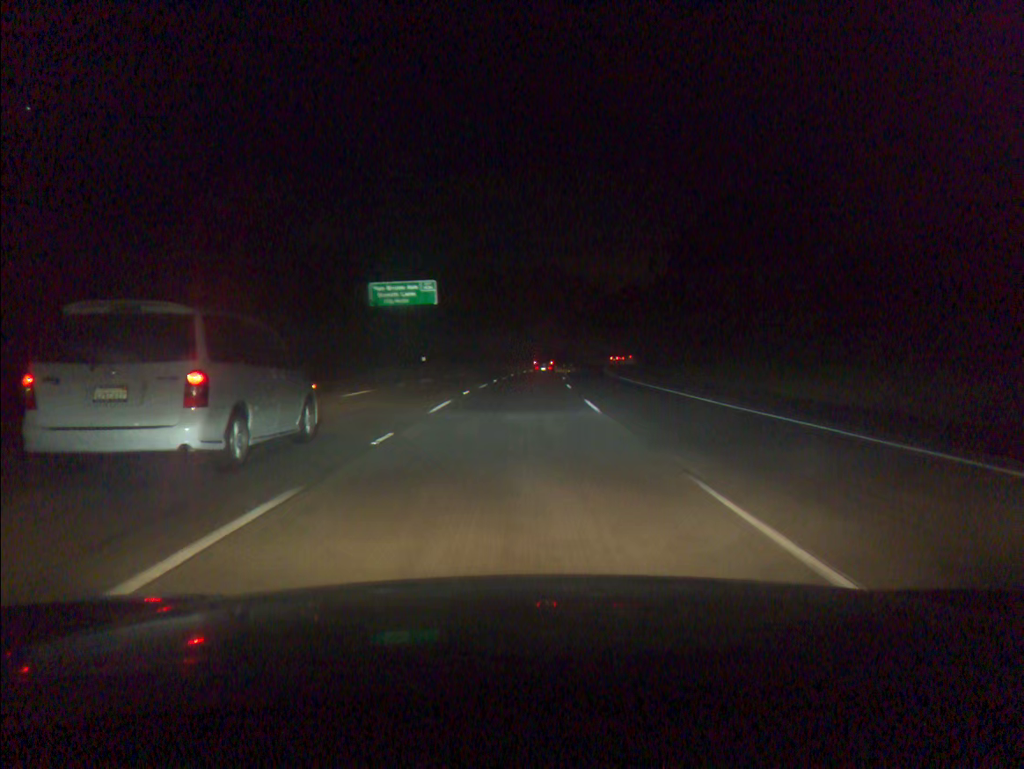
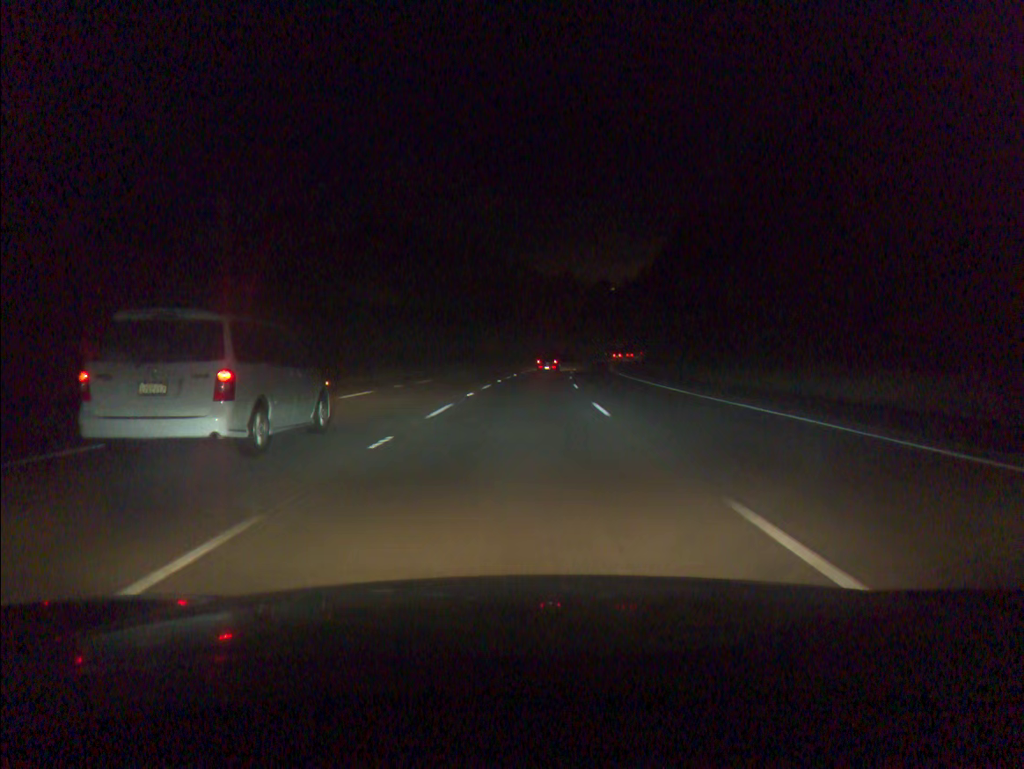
(+4.2, +88.9) m; +6°
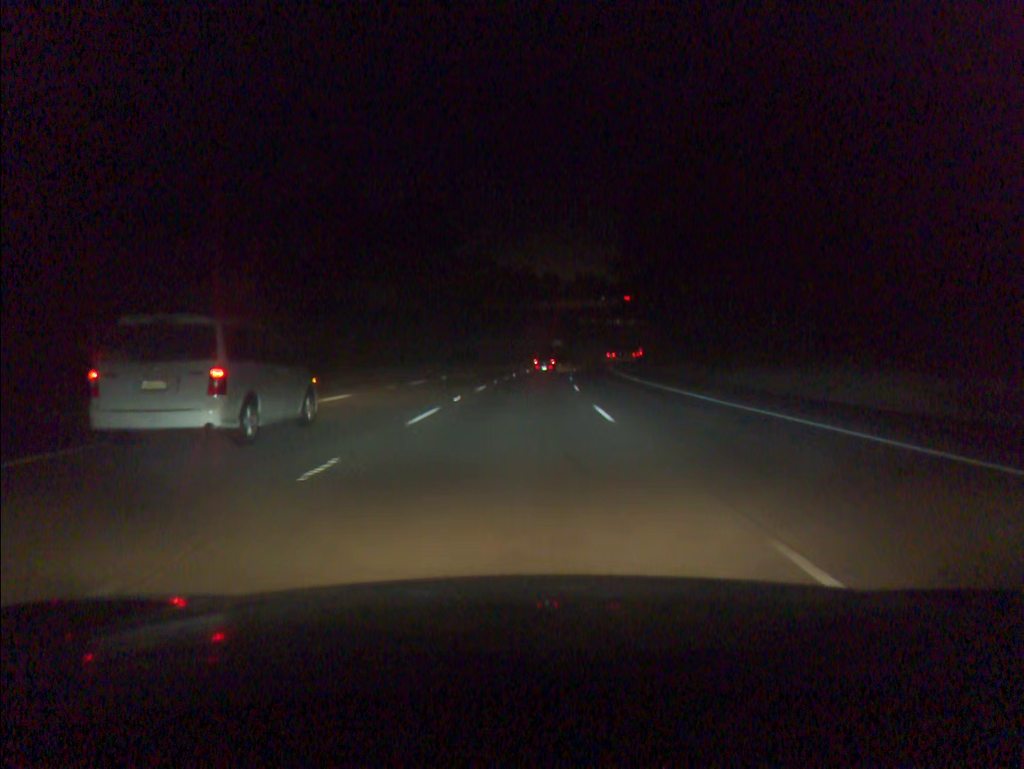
(+4.9, +88.9) m; +6°
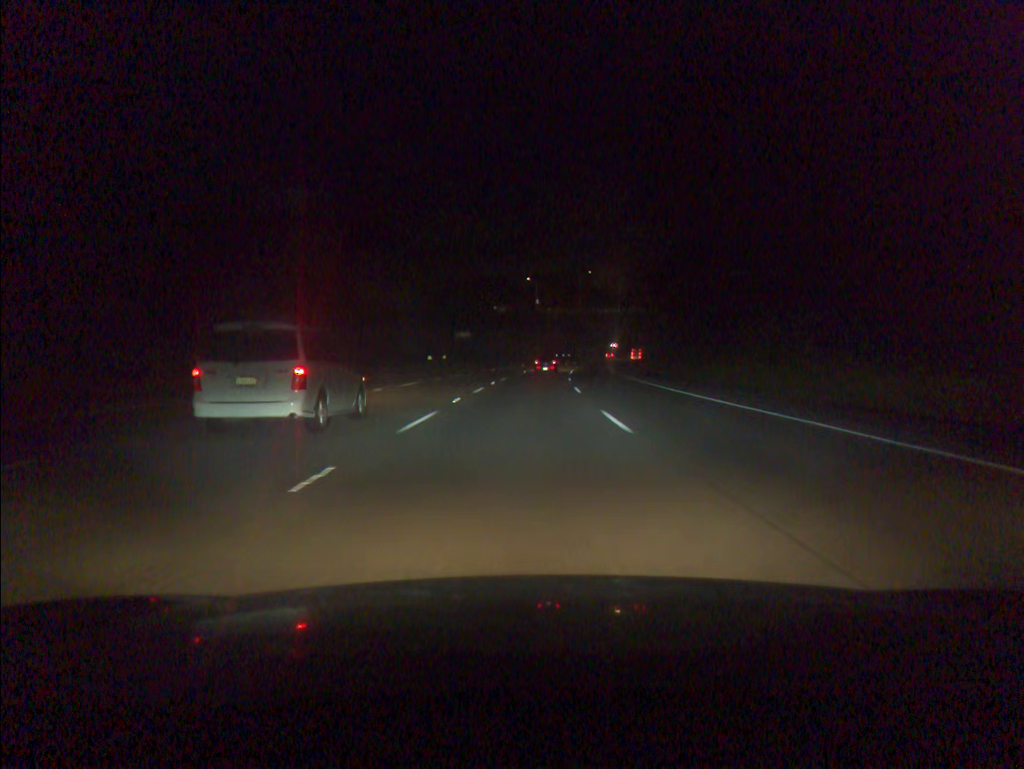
(+4.8, +88.7) m; +6°
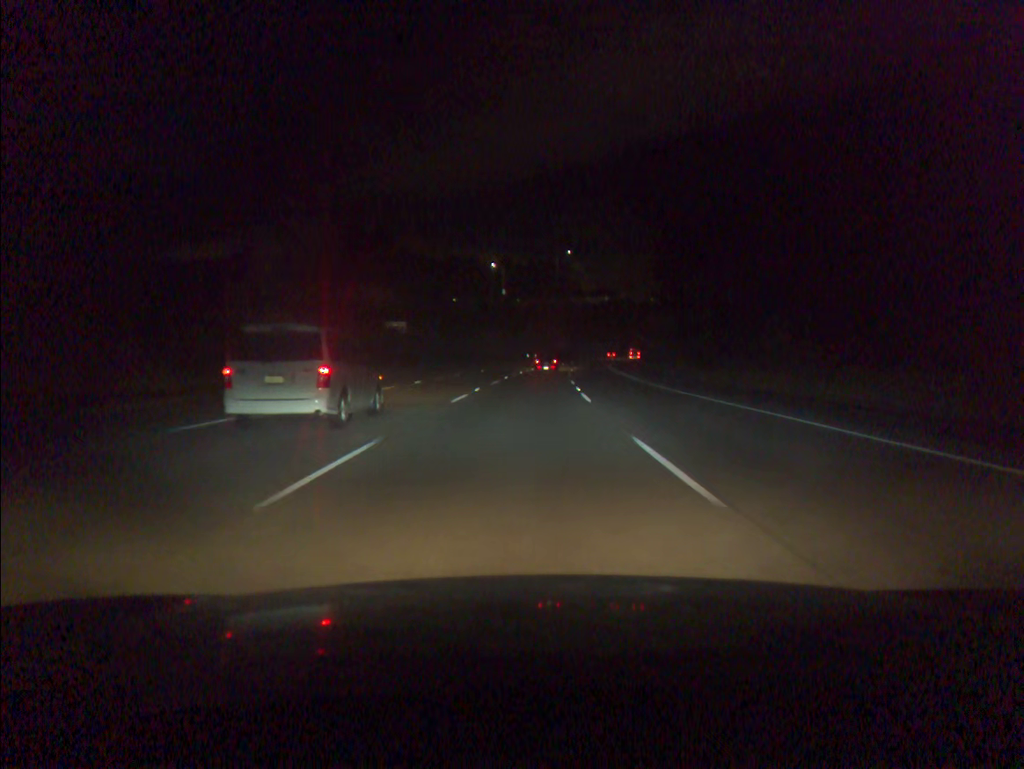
(+0.8, +35.4) m; +2°
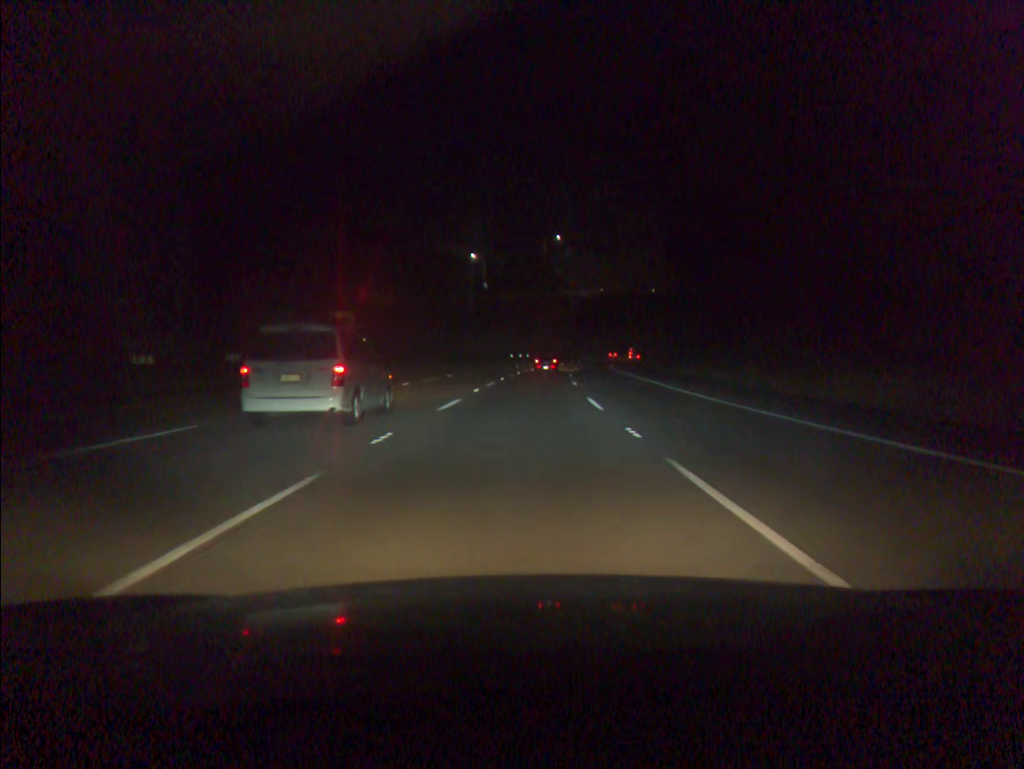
(+0.2, +17.7) m; +1°
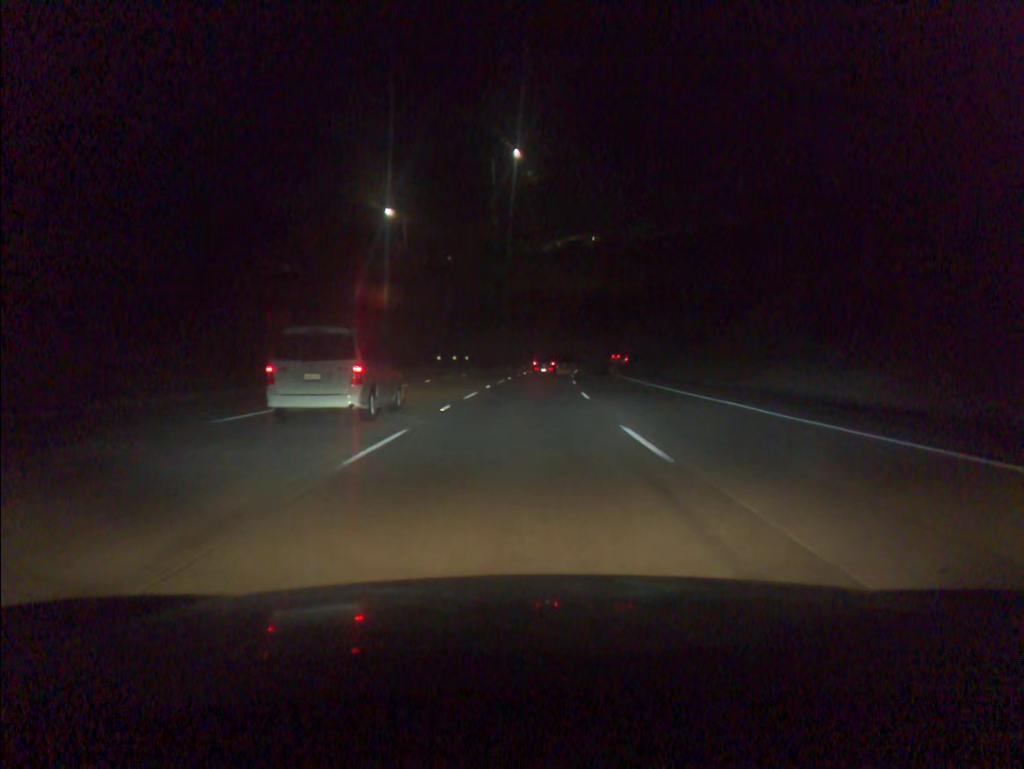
(+1.8, +53.0) m; +4°
